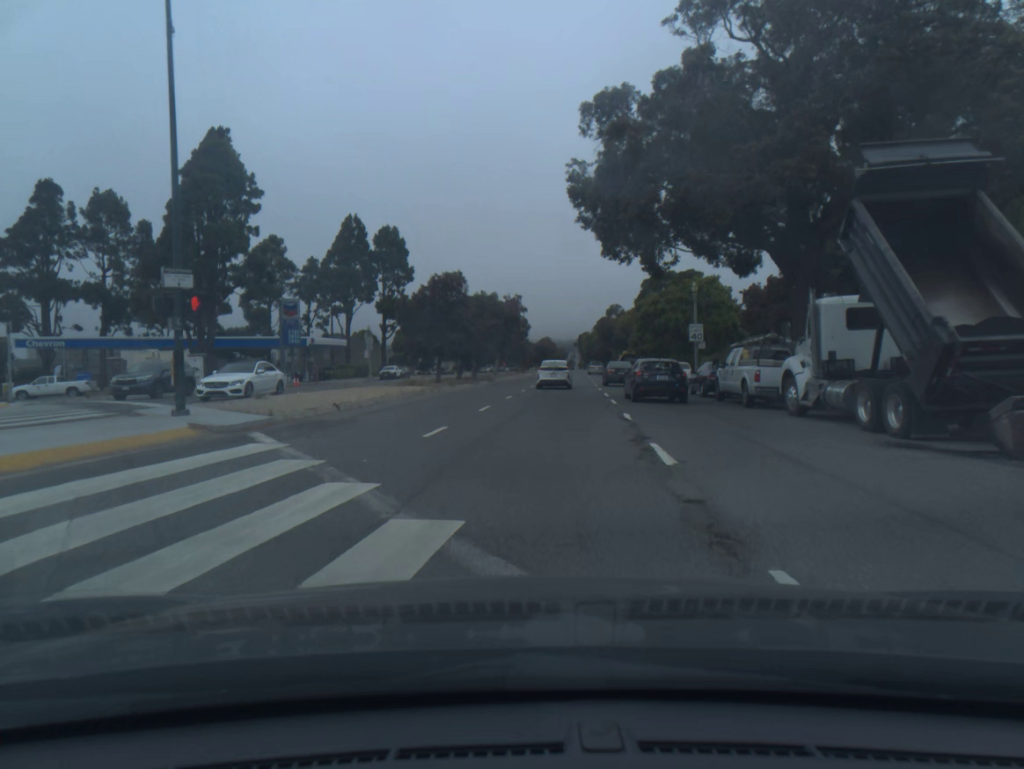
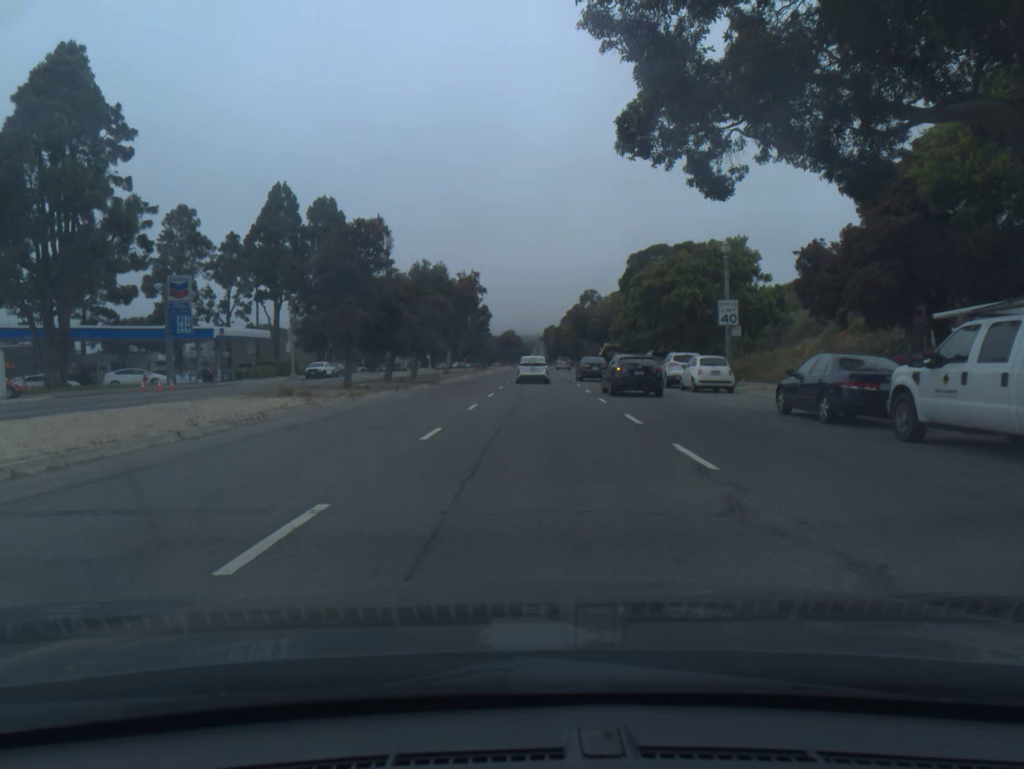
(+0.4, +15.8) m; +2°
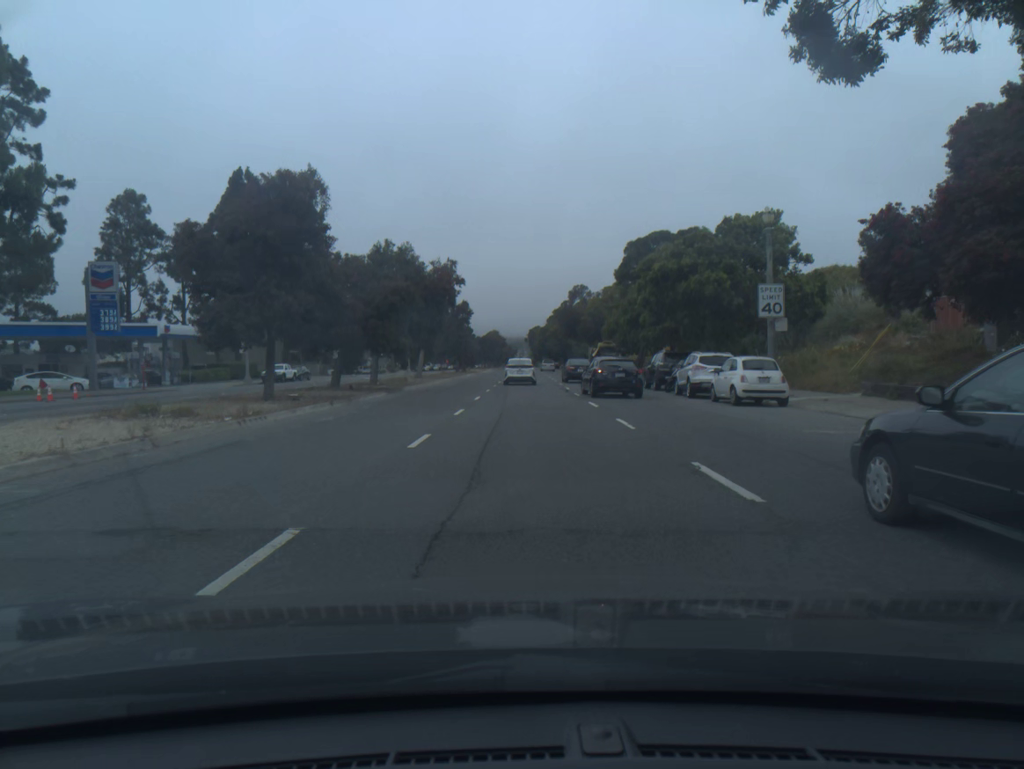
(+0.1, +8.2) m; +1°
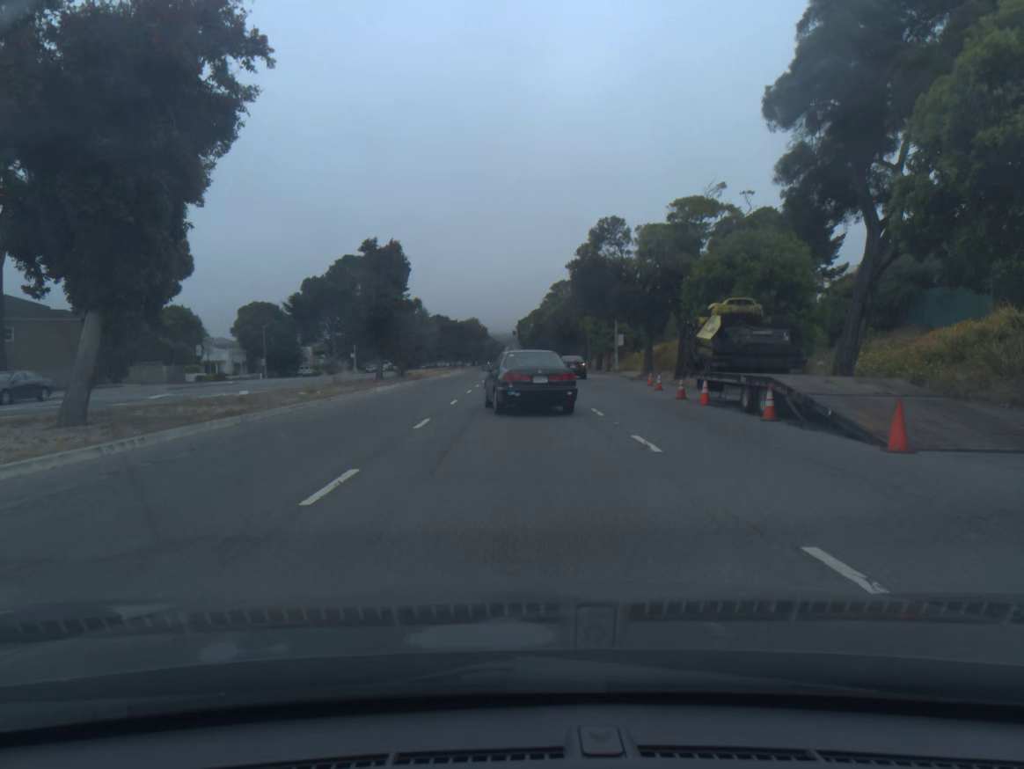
(+0.5, +40.9) m; +1°
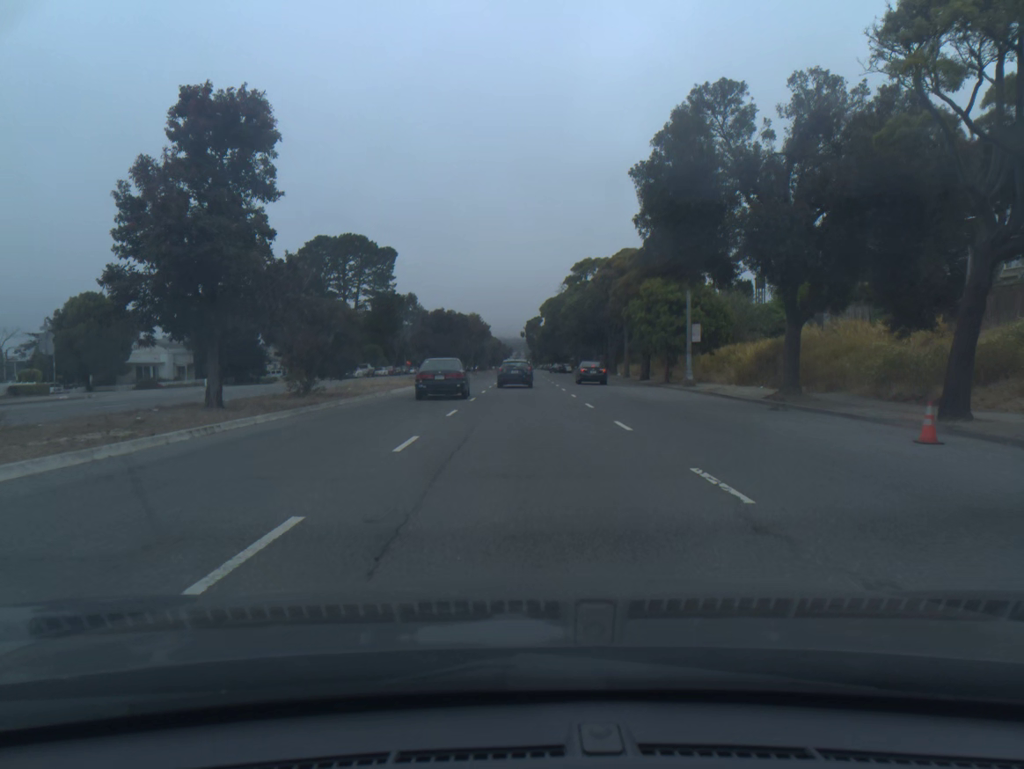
(-0.1, +25.0) m; -1°
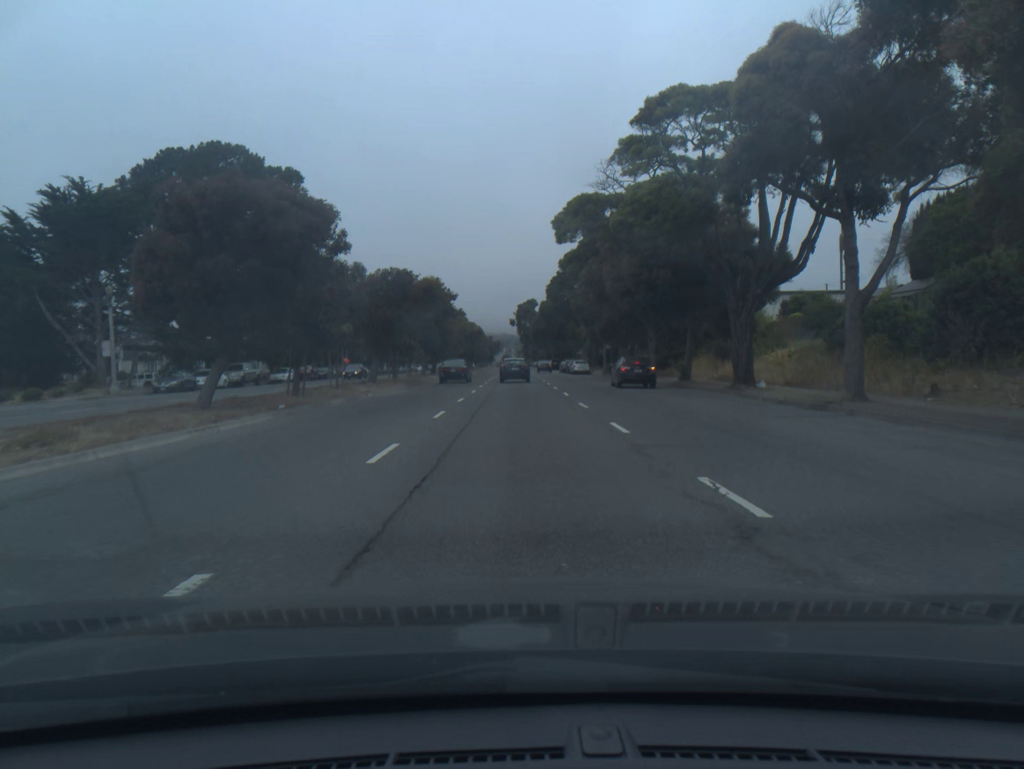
(+0.2, +45.2) m; +1°
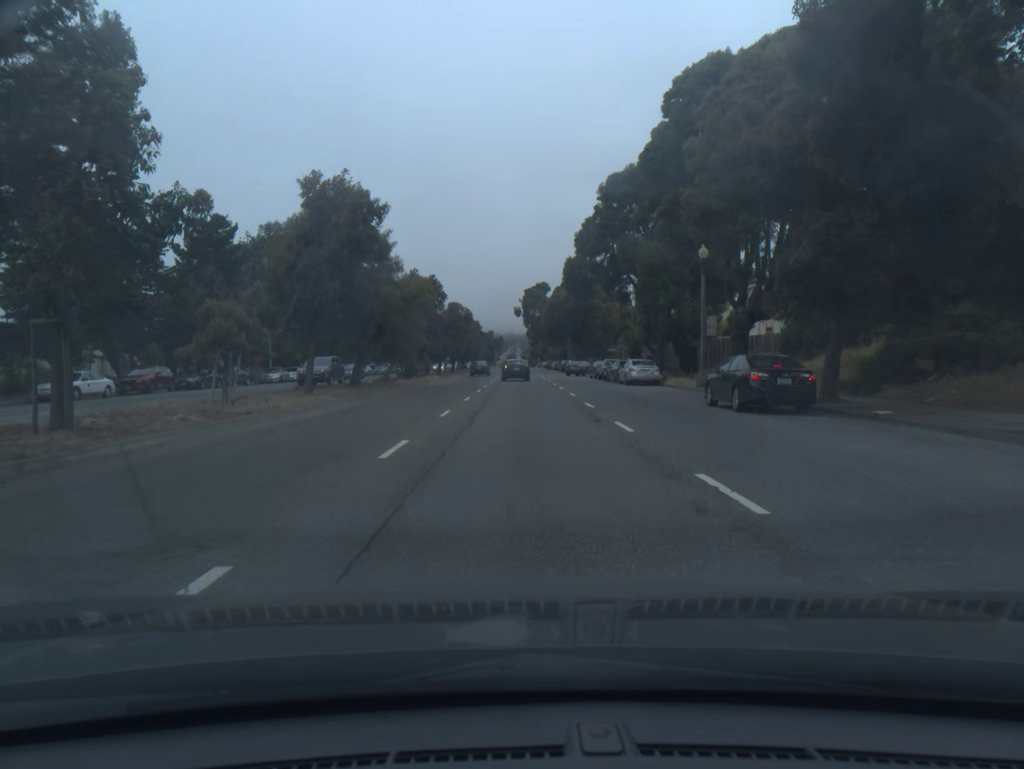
(-0.2, +36.9) m; 0°
